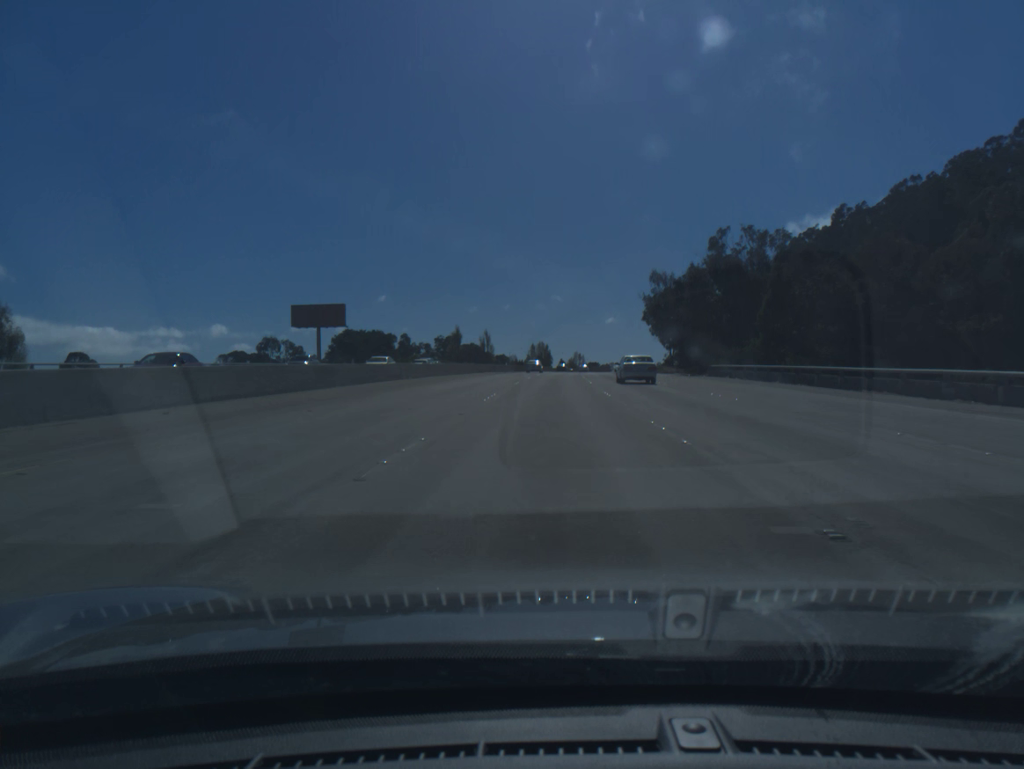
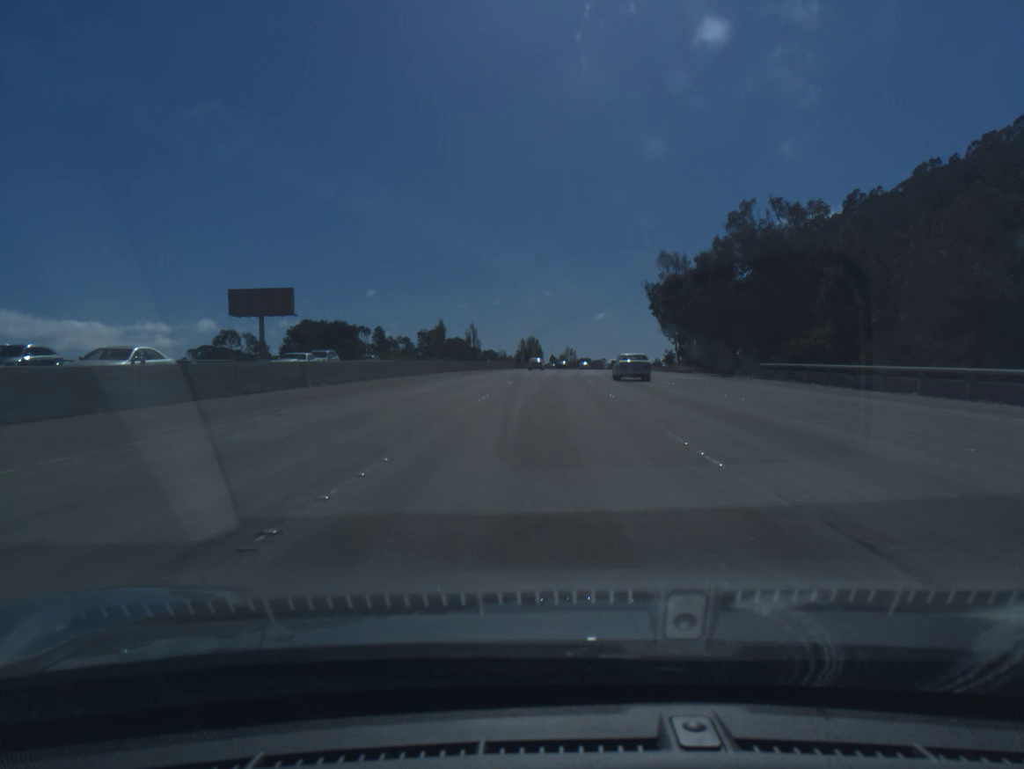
(+0.1, +16.9) m; +1°
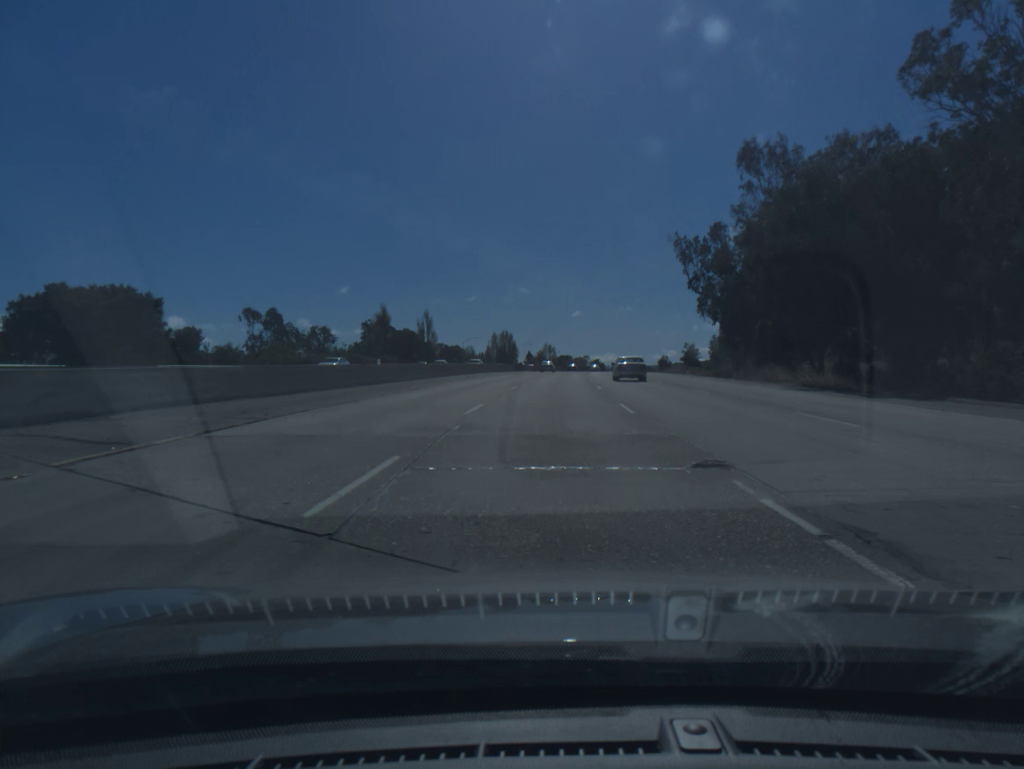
(+0.7, +50.9) m; +2°
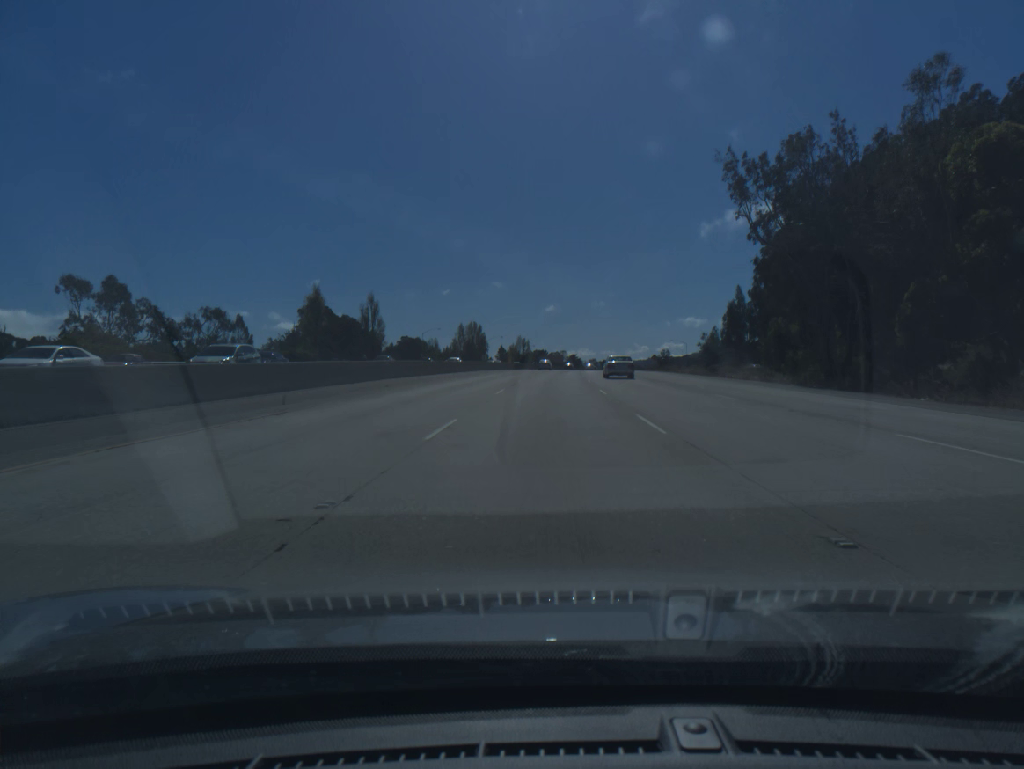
(+0.5, +34.1) m; +2°
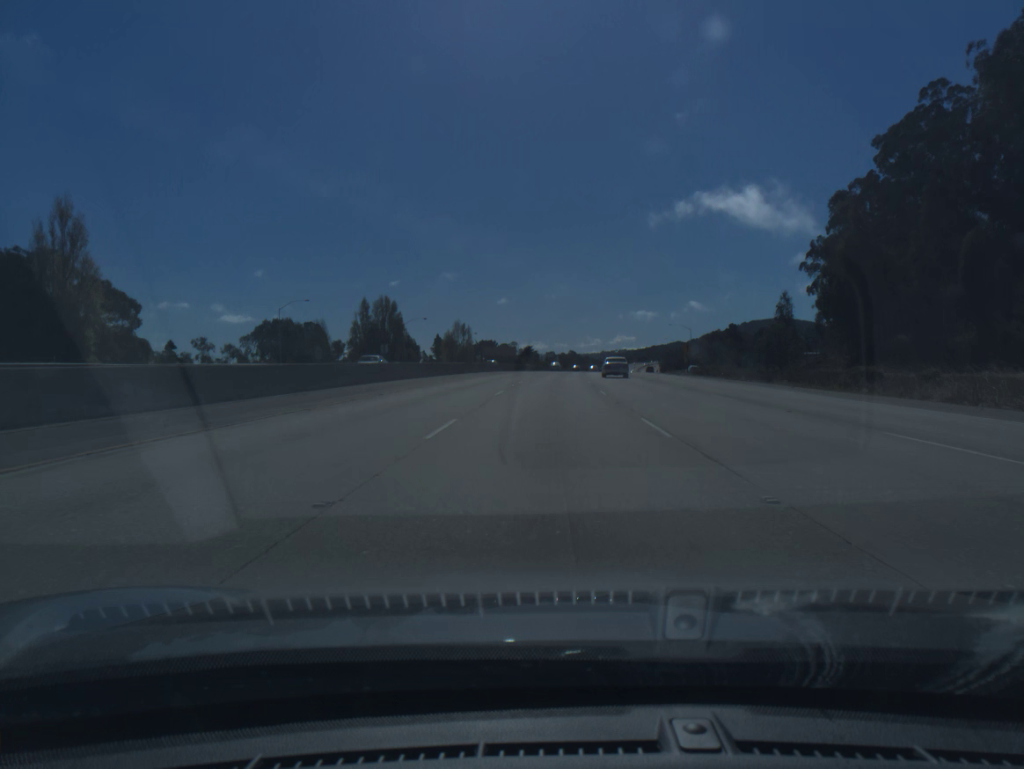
(+2.5, +85.5) m; +3°
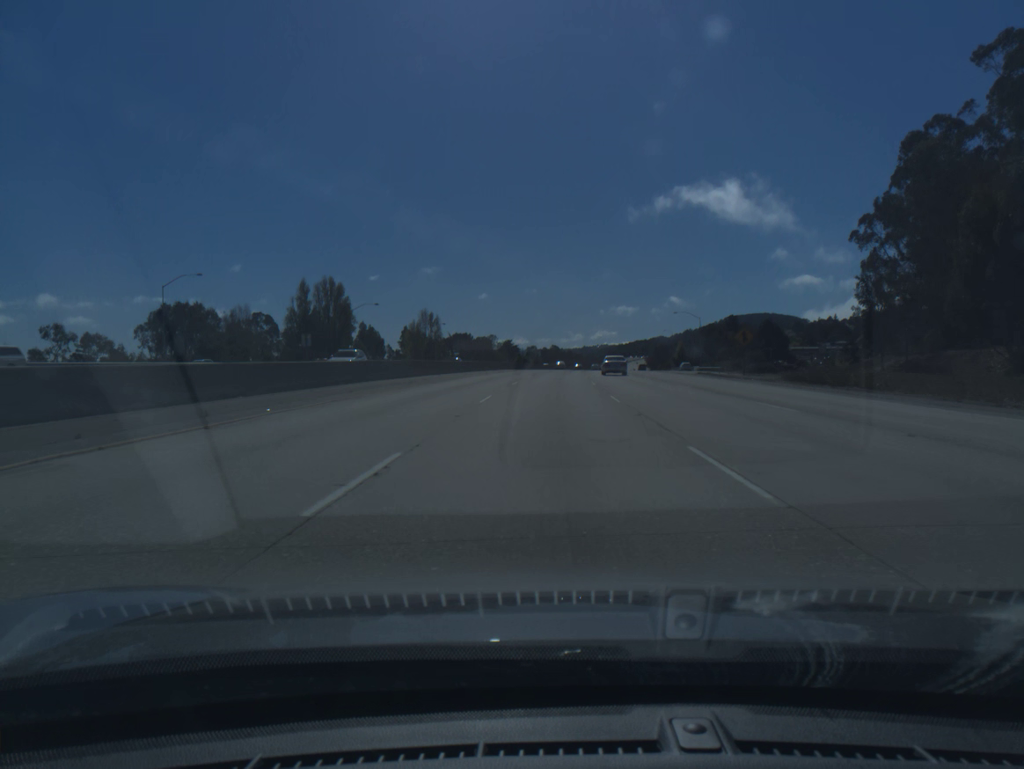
(+0.4, +34.2) m; +1°
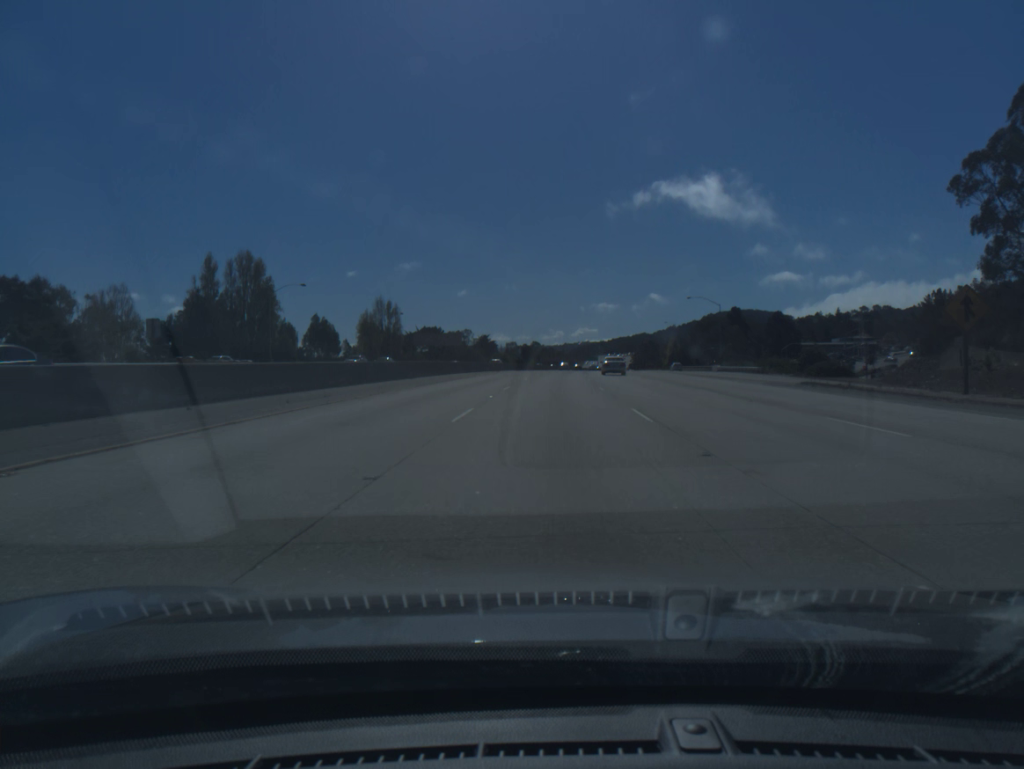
(+0.4, +34.2) m; +1°
